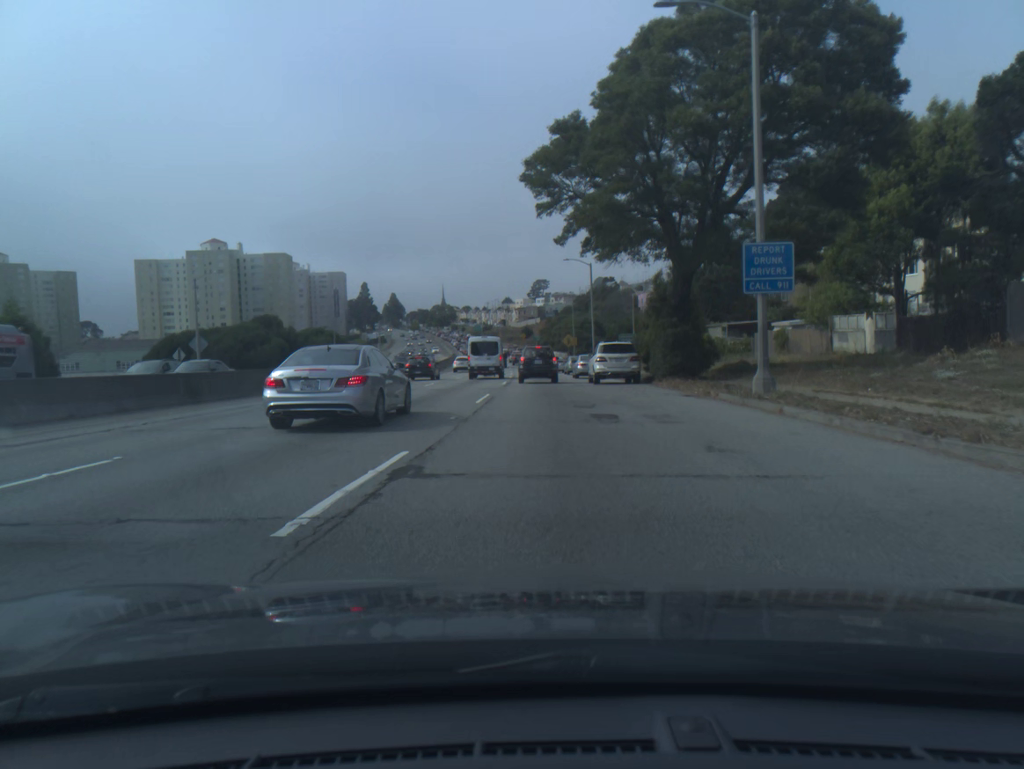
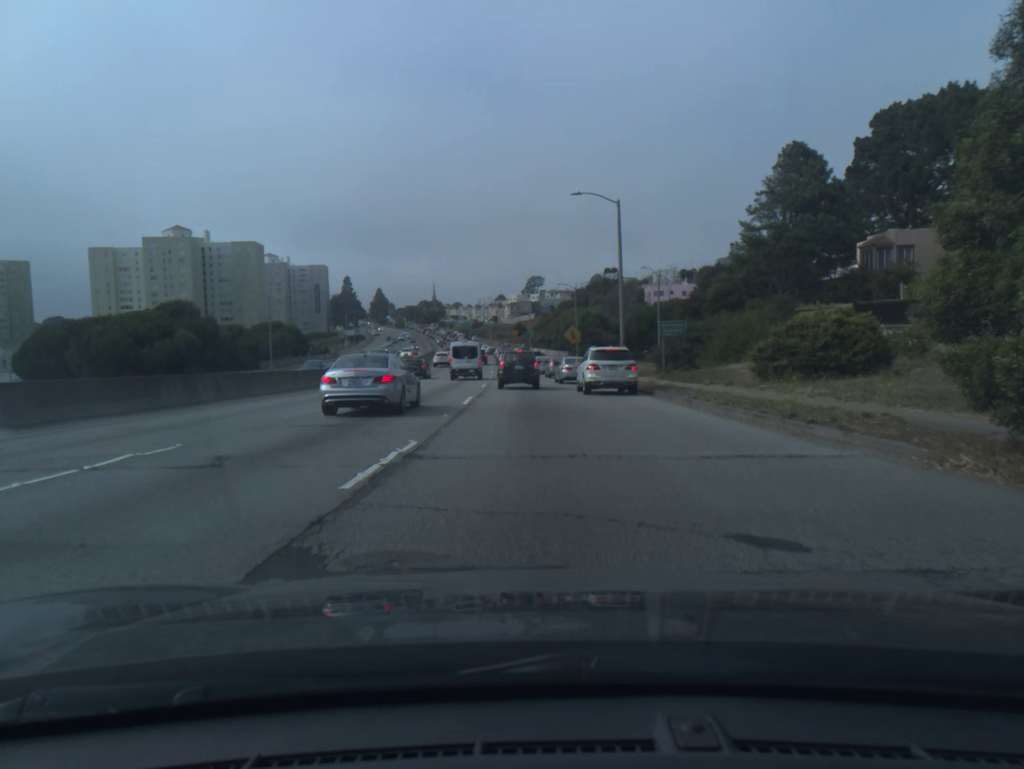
(0.0, +27.0) m; 0°
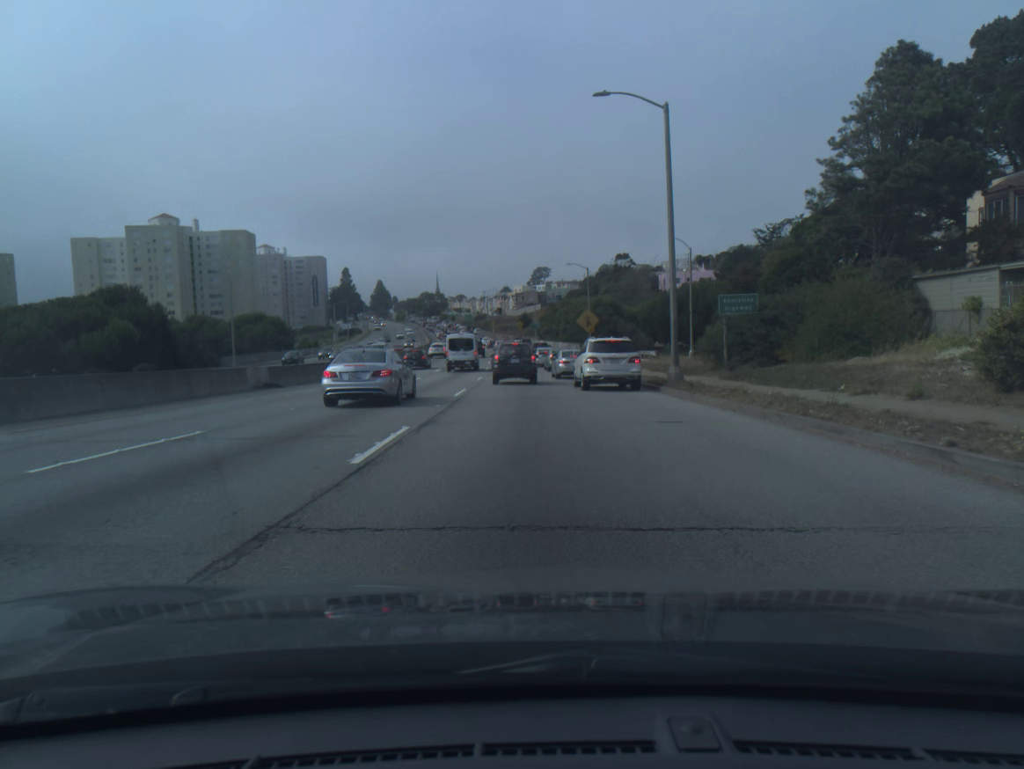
(0.0, +13.5) m; 0°
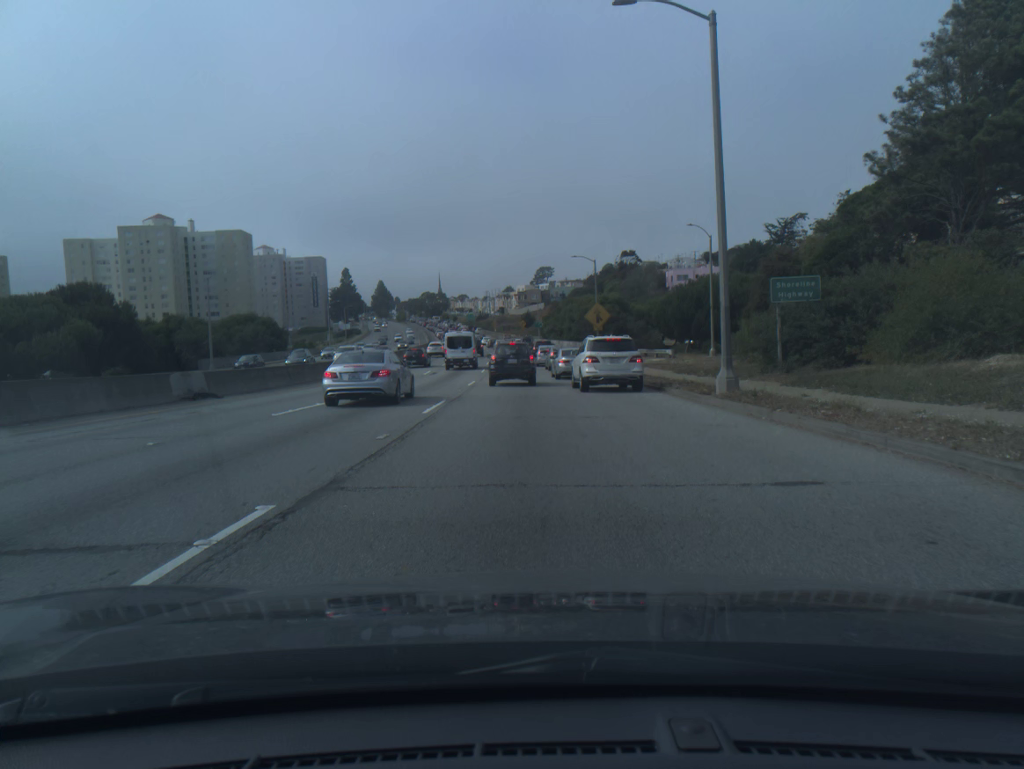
(0.0, +6.8) m; 0°
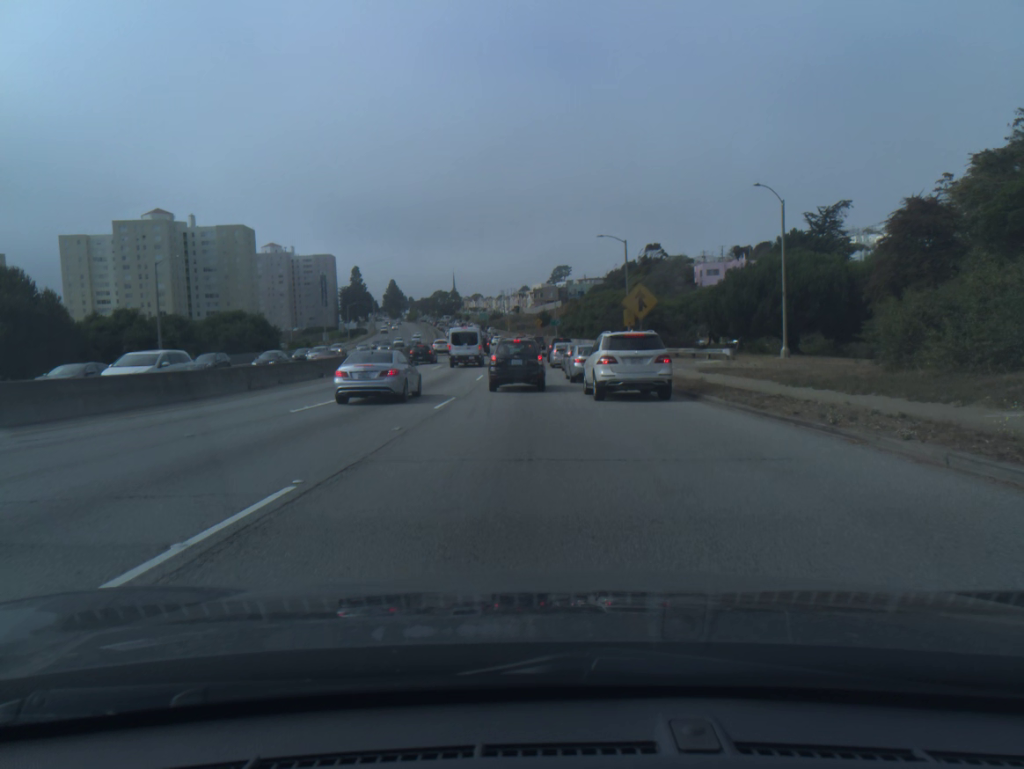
(-0.1, +13.6) m; -1°
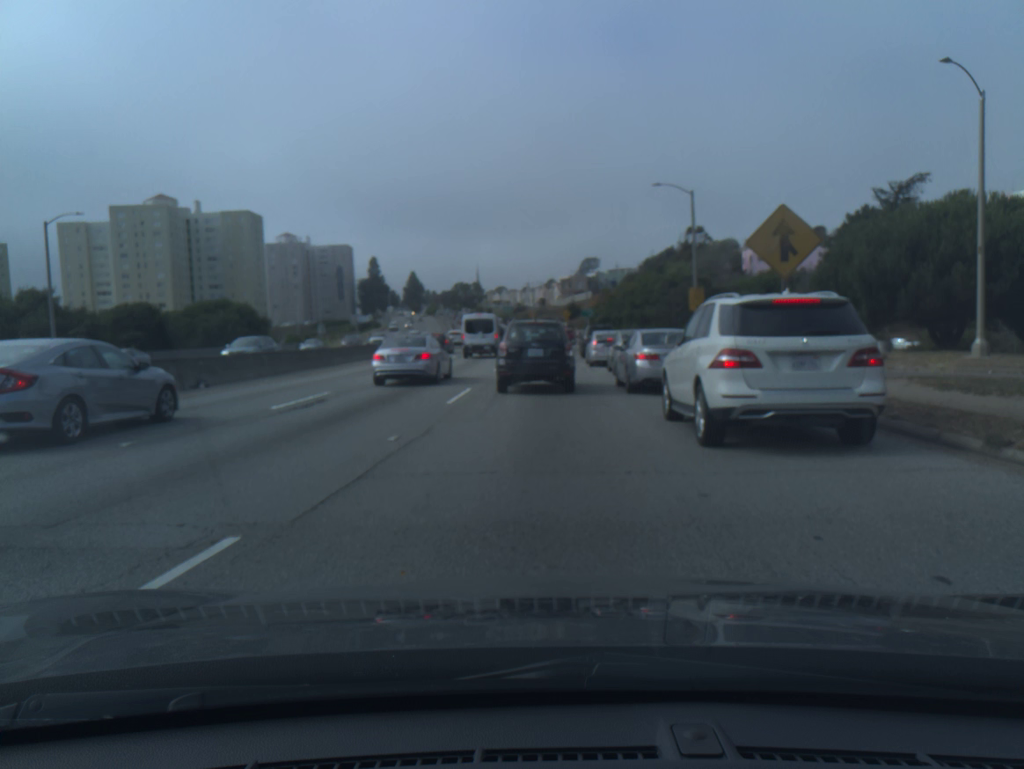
(-0.3, +17.5) m; -2°
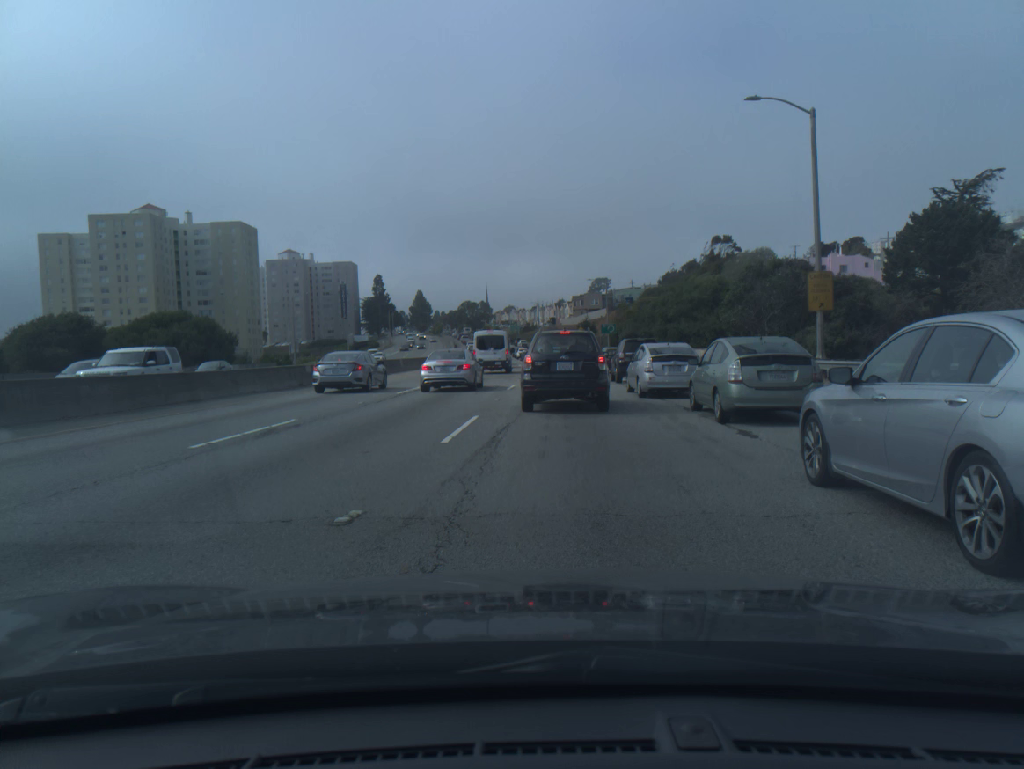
(-0.3, +19.4) m; 0°
